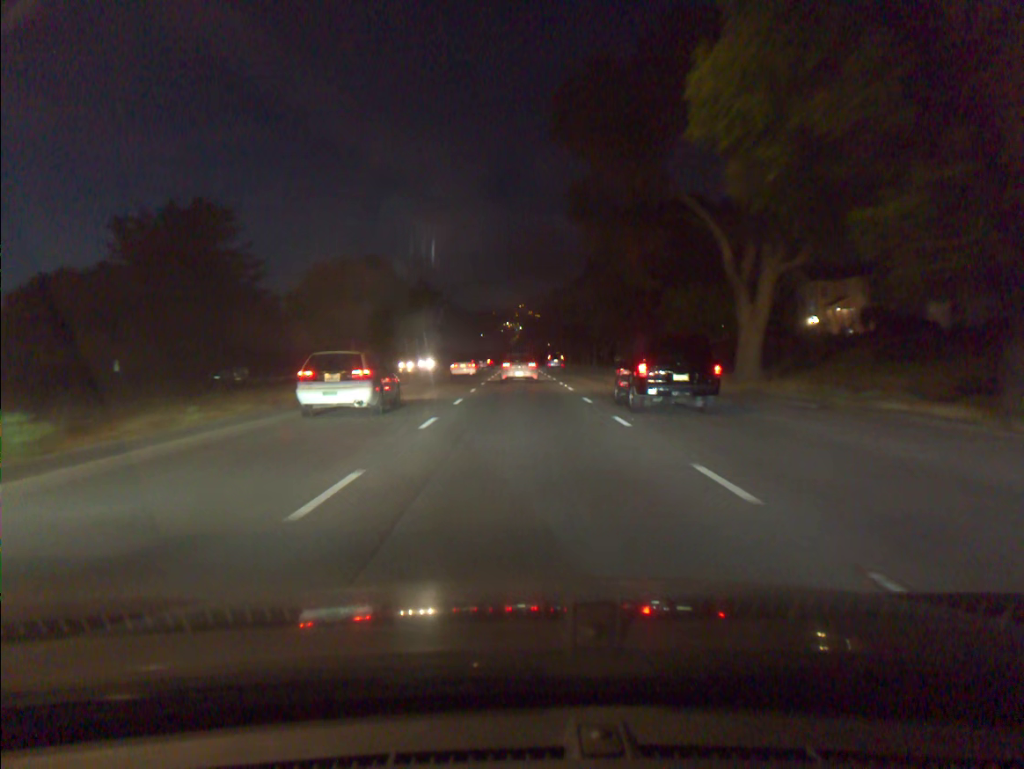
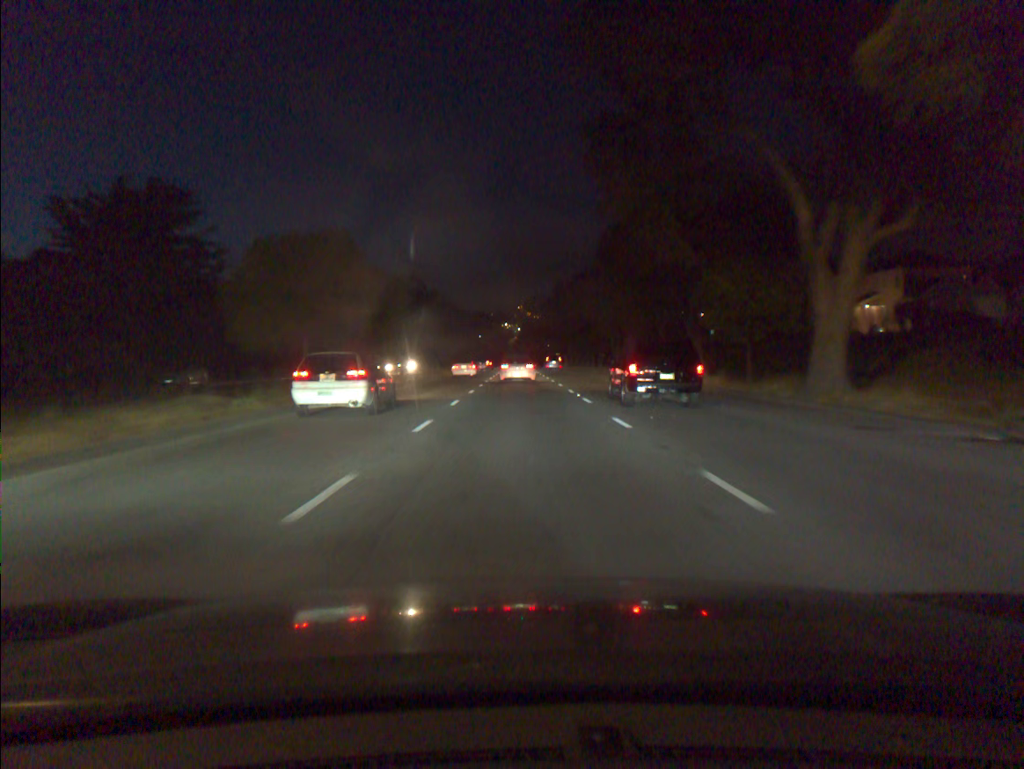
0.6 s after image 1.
(0.0, +7.7) m; 0°
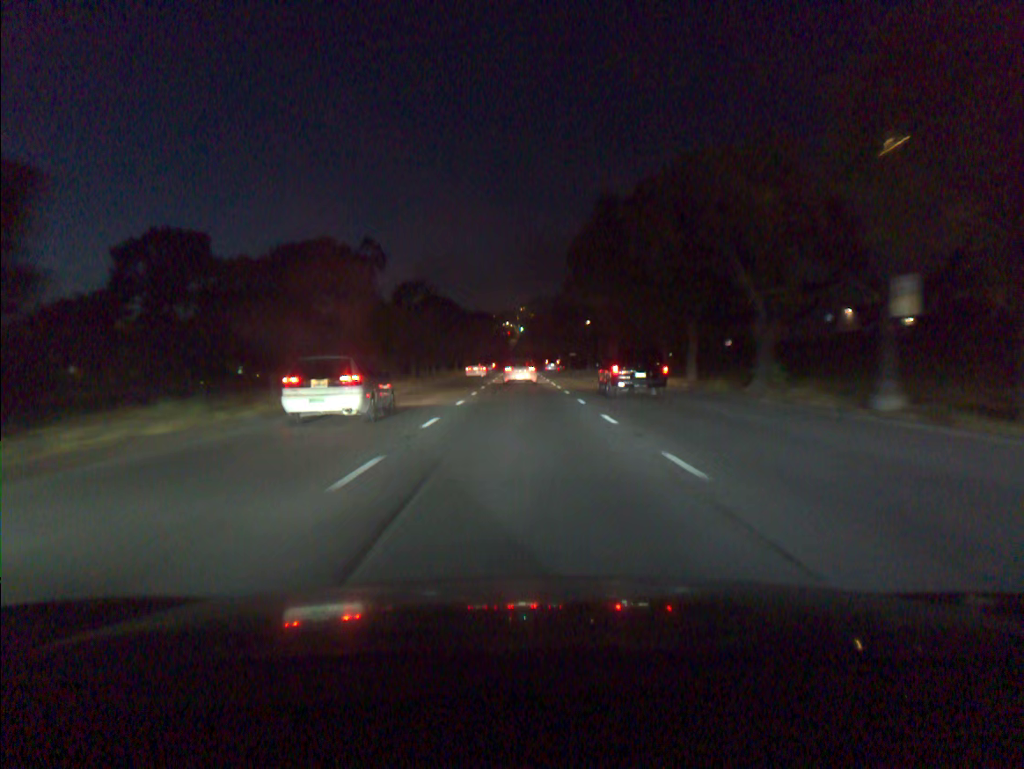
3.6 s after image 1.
(0.0, +41.7) m; 0°
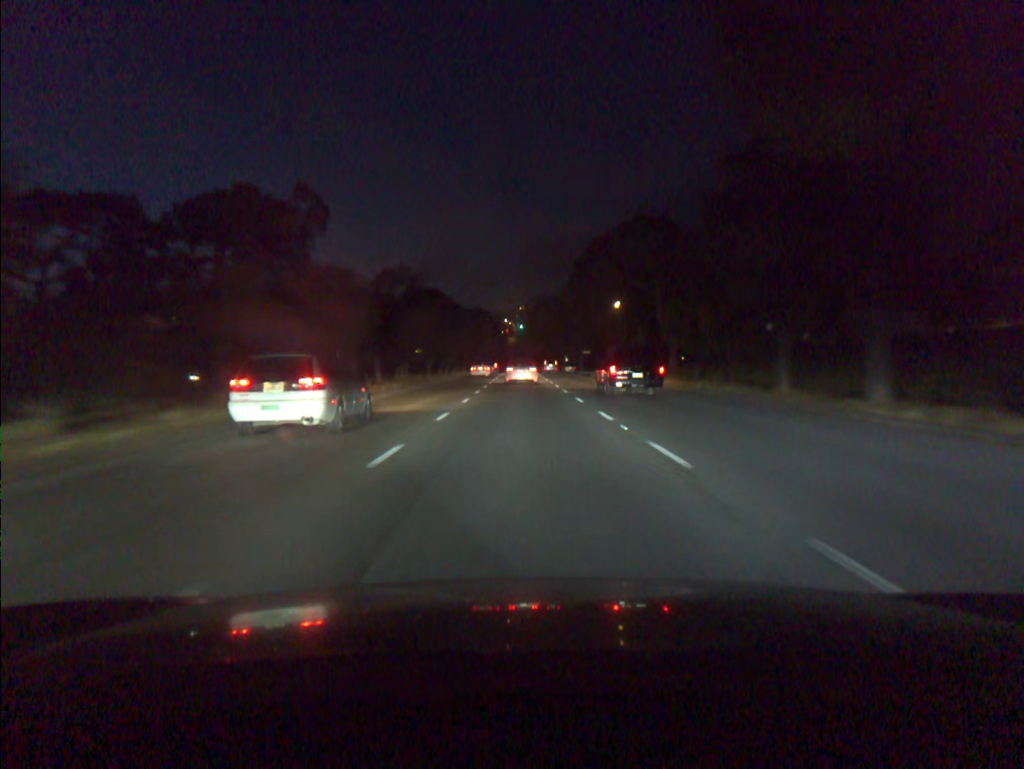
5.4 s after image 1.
(0.0, +27.4) m; 0°
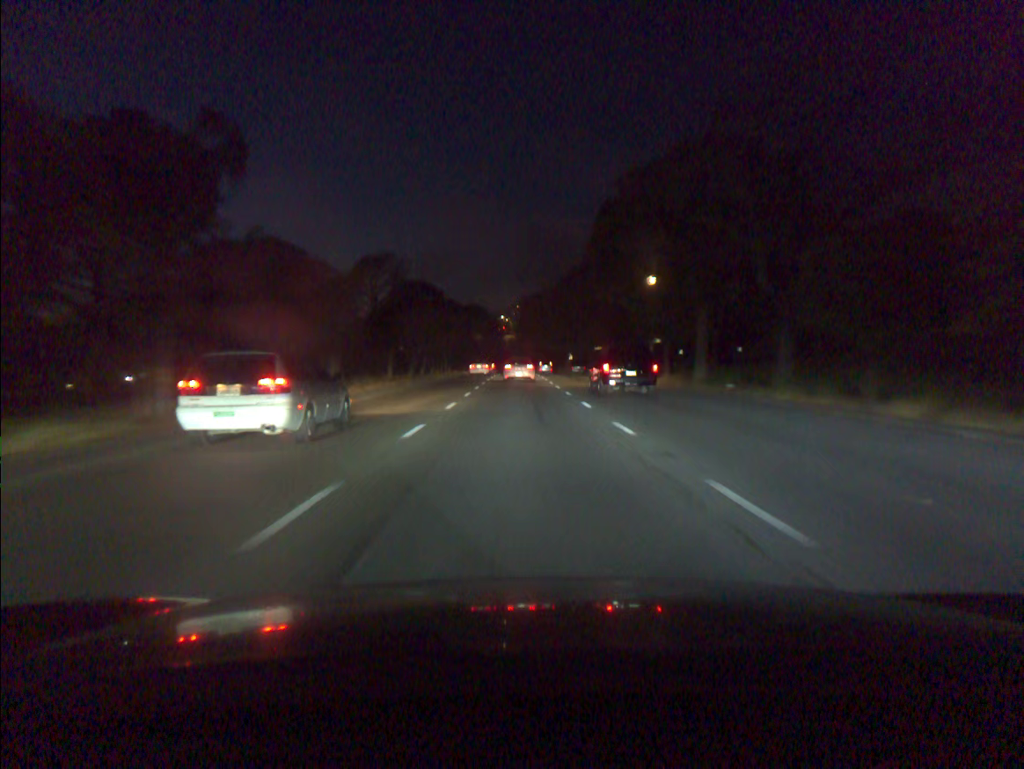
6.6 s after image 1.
(0.0, +18.6) m; 0°
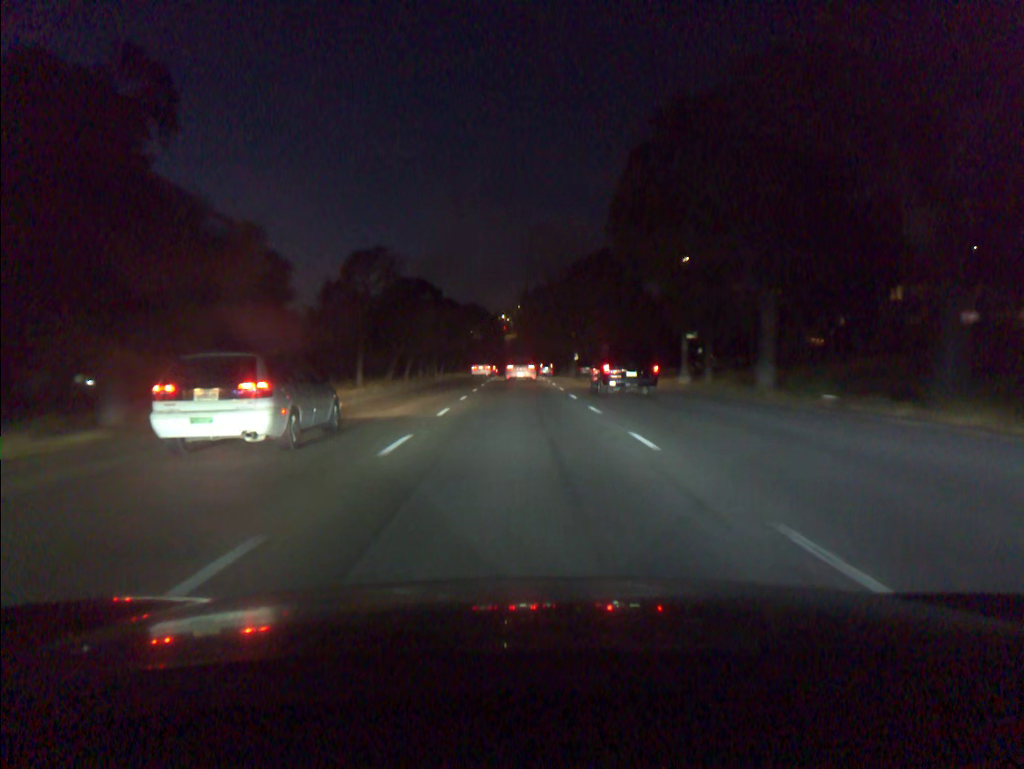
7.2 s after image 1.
(0.0, +9.5) m; 0°
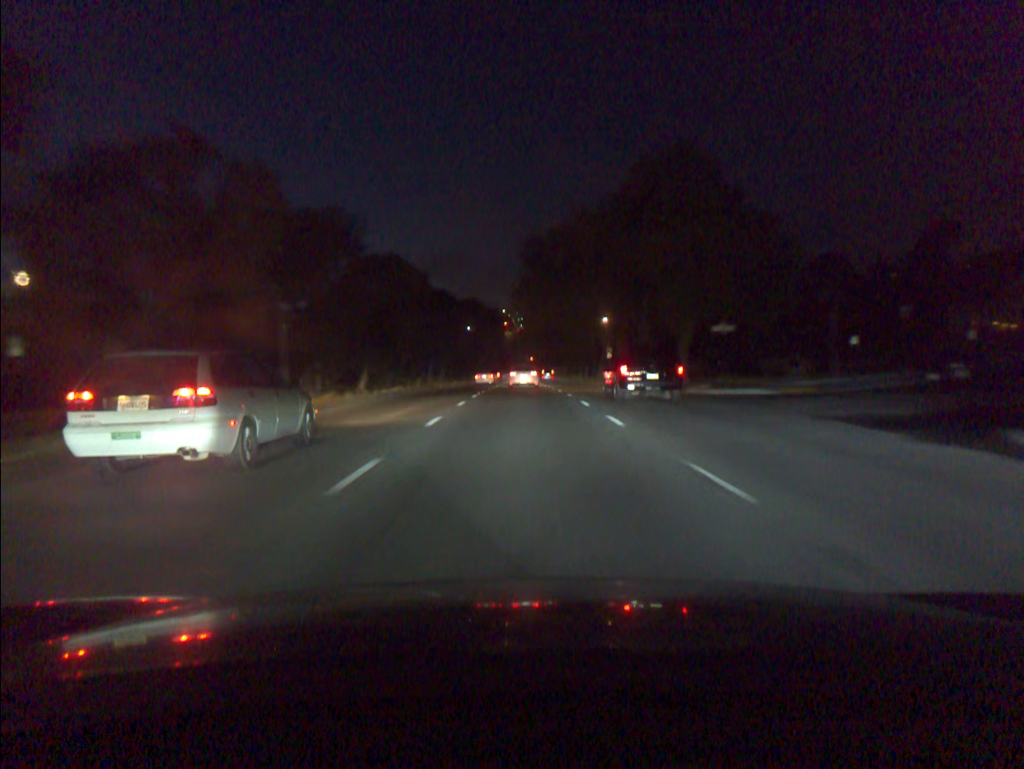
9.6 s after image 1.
(-0.1, +39.5) m; 0°
